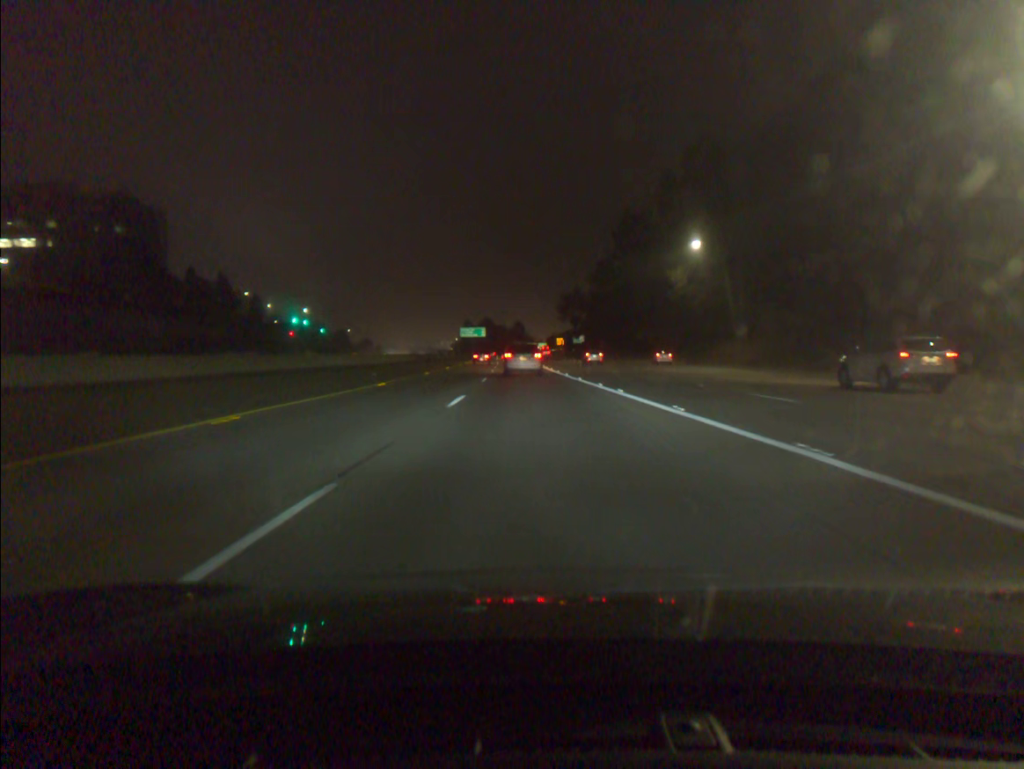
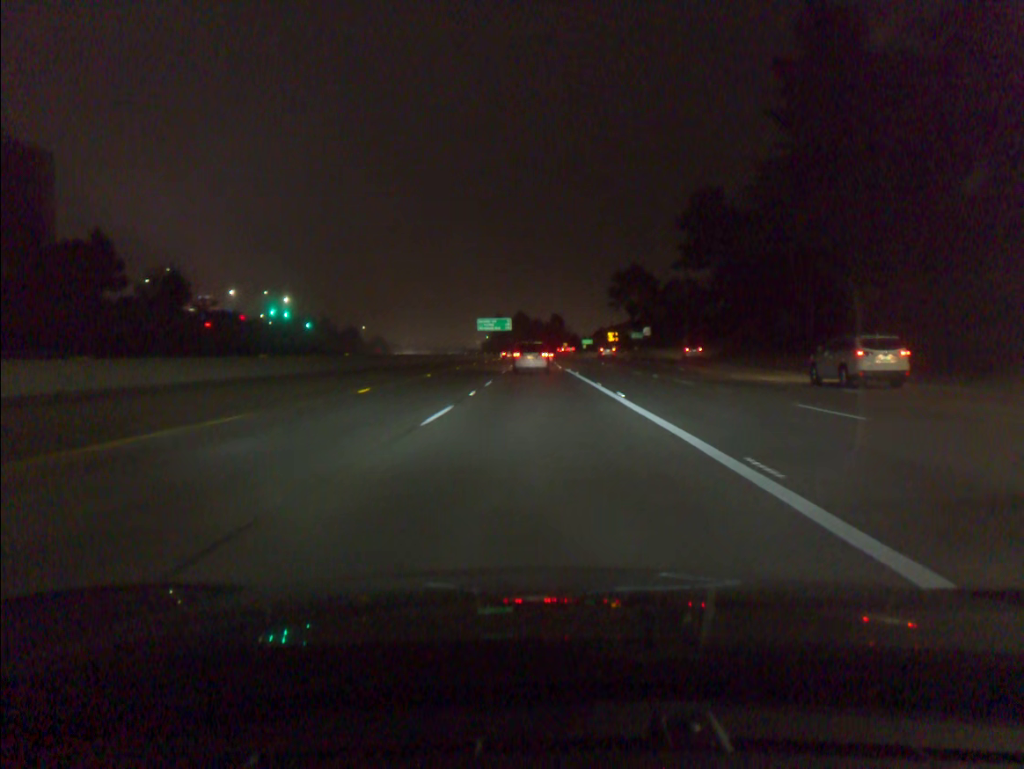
(-1.4, +62.6) m; -3°
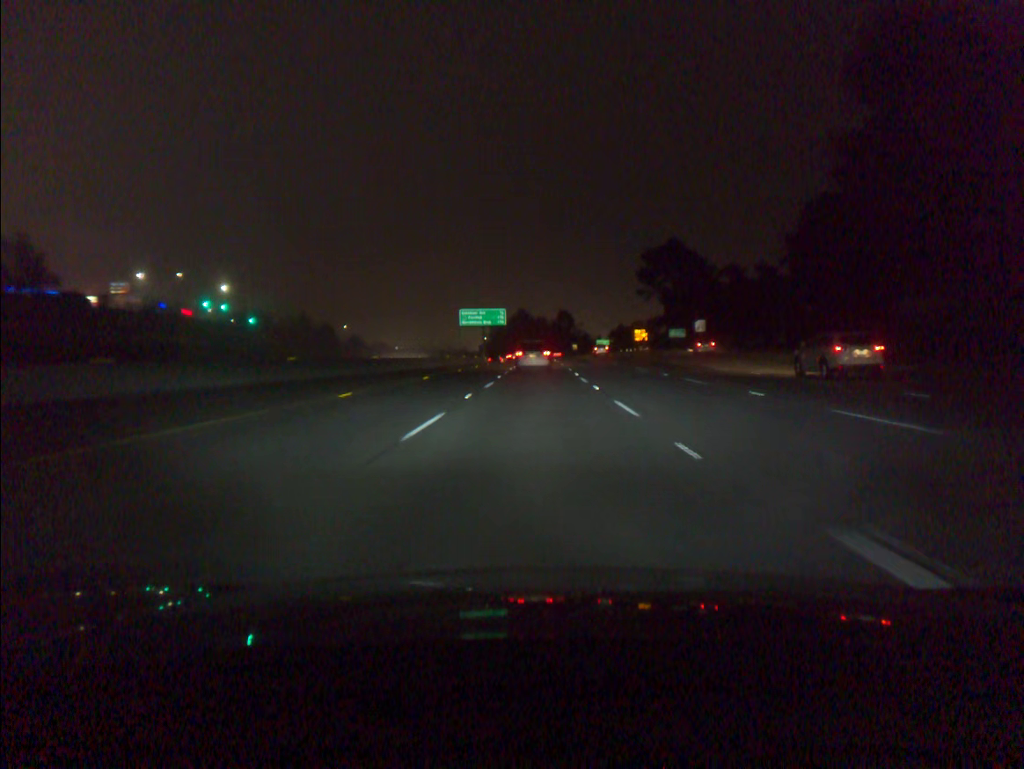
(-0.2, +46.1) m; 0°
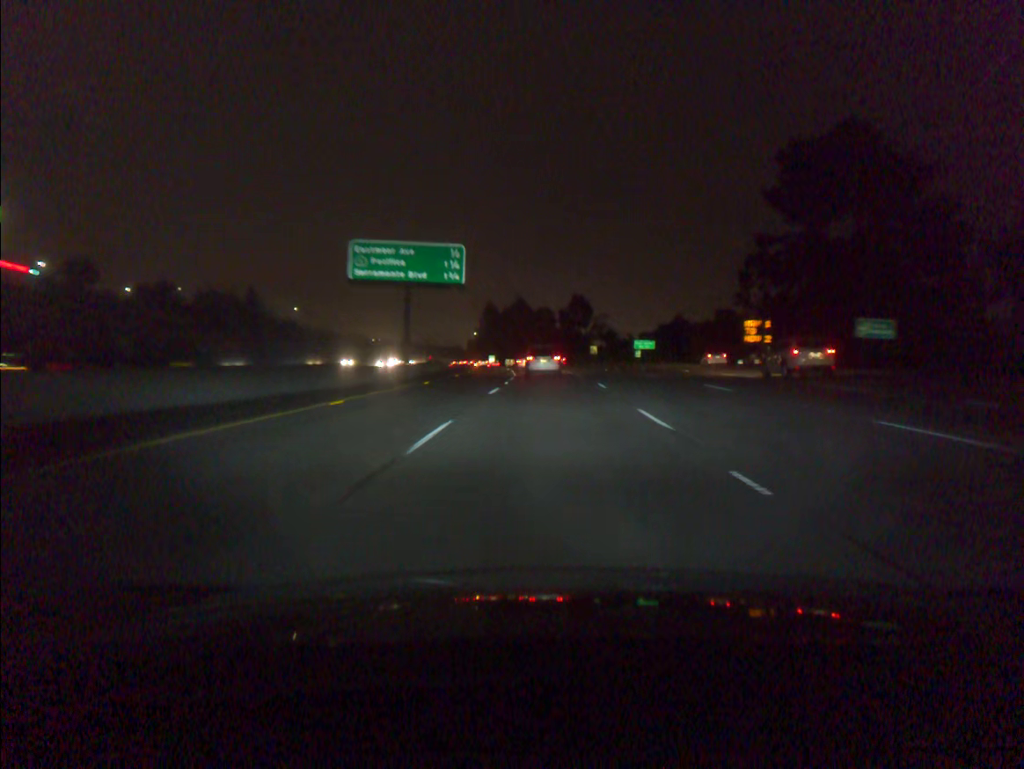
(-0.1, +75.2) m; 0°
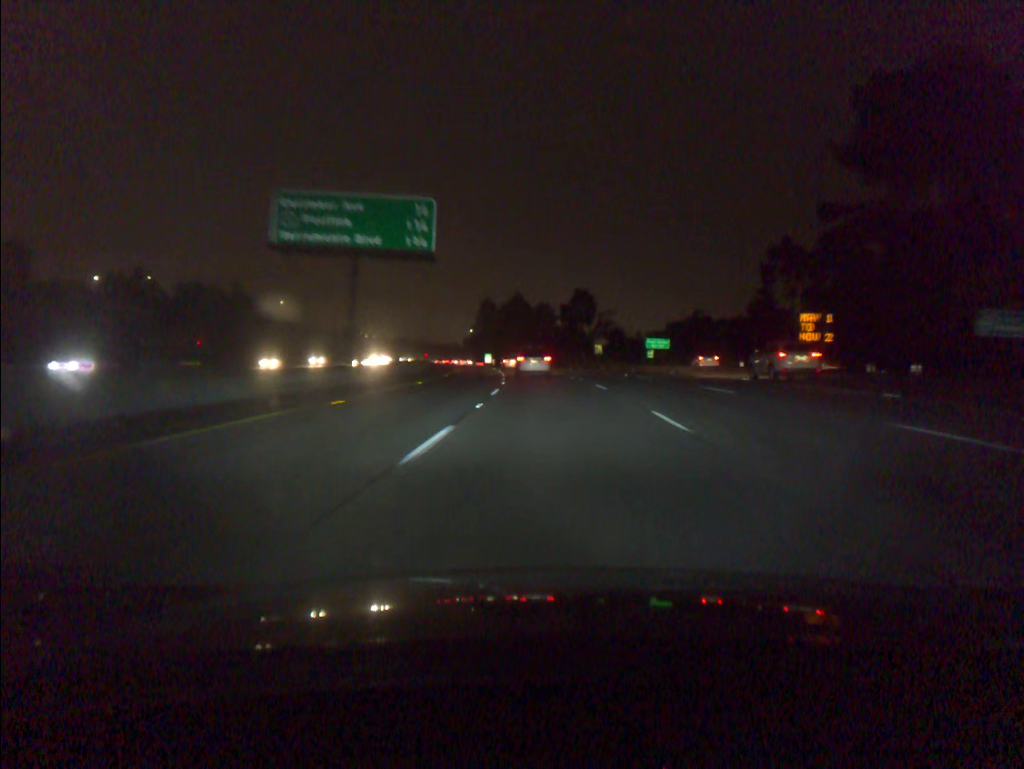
(0.0, +14.8) m; 0°
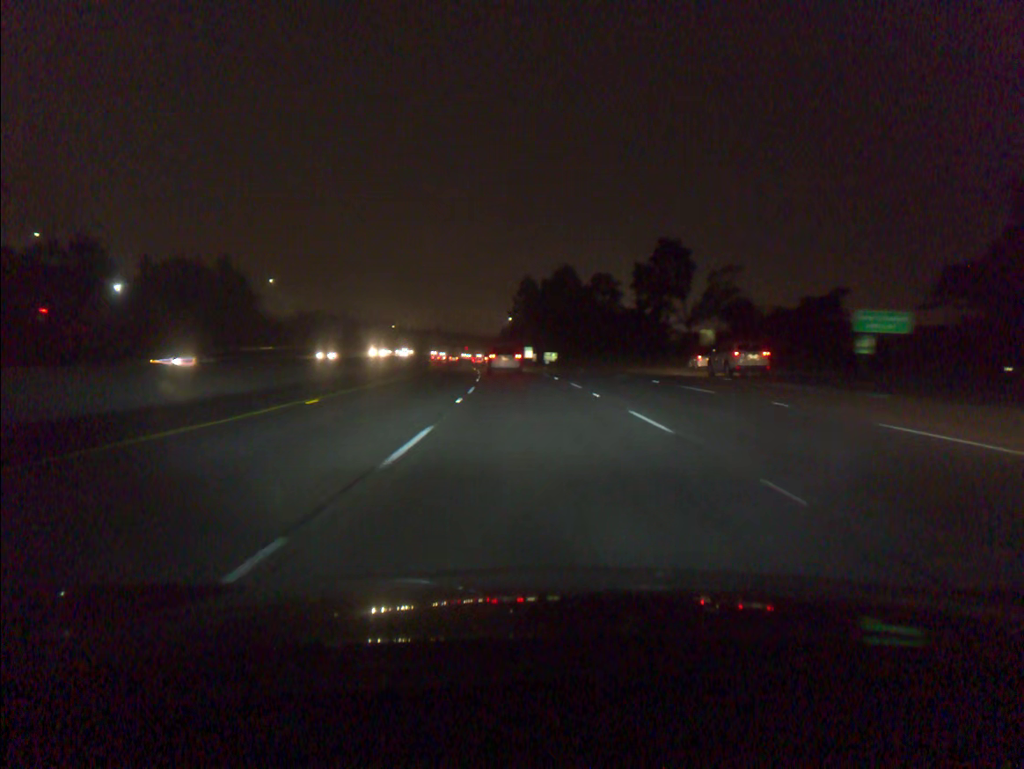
(-0.9, +58.7) m; -3°
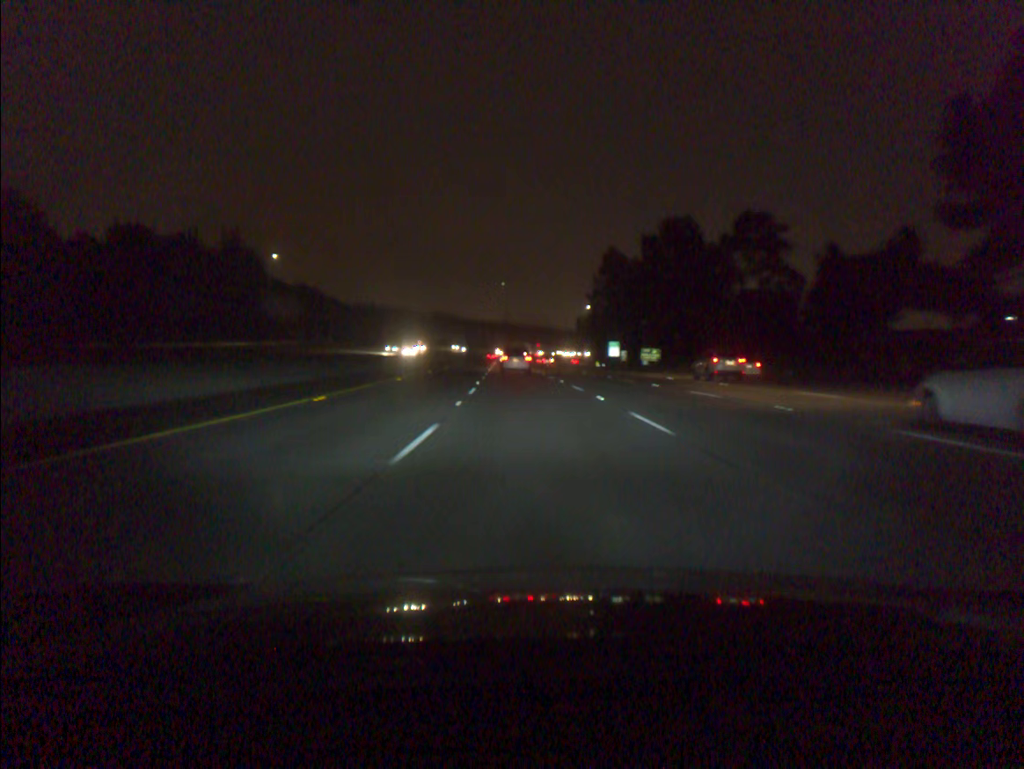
(-2.9, +58.4) m; -5°
